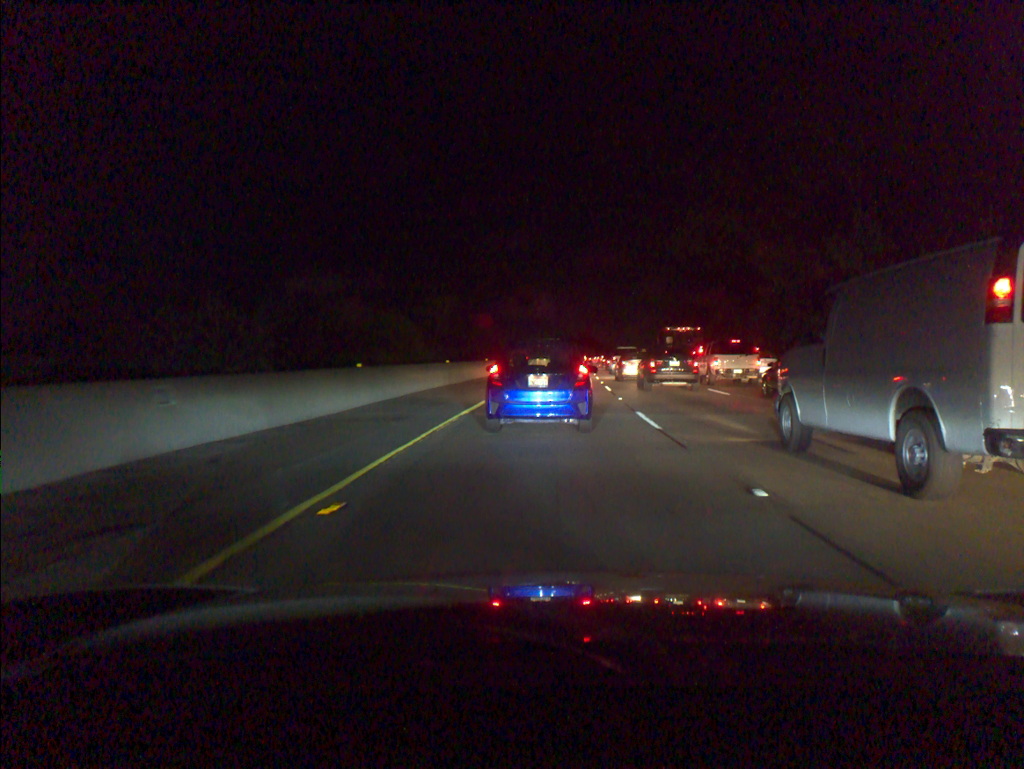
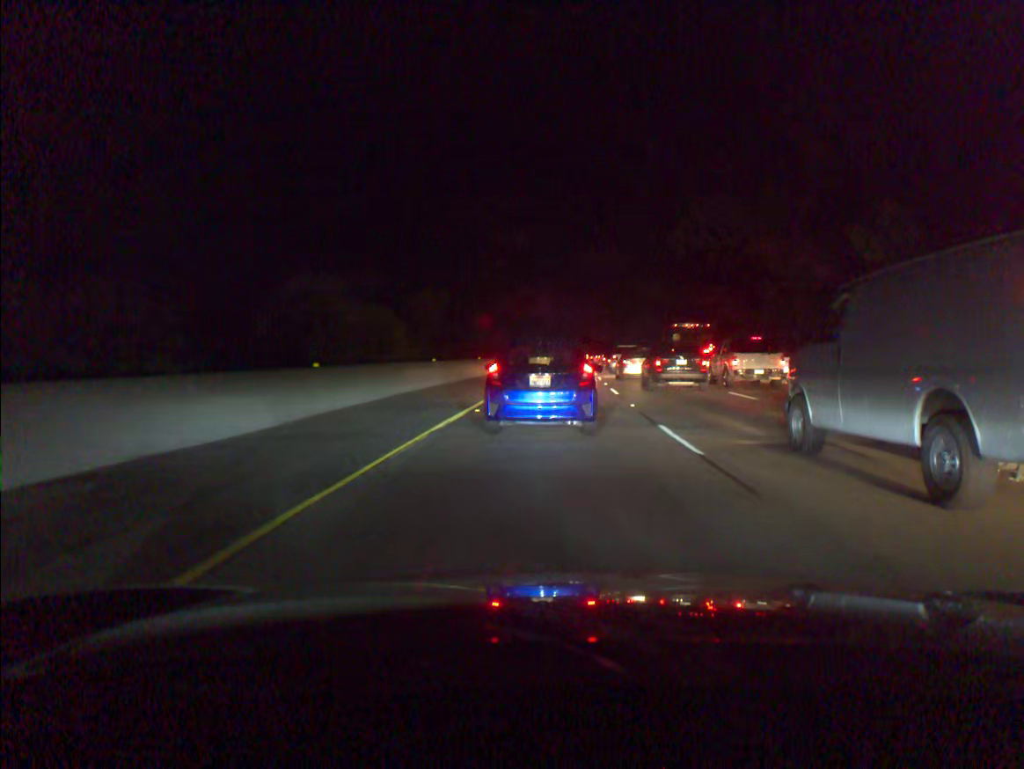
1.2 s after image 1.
(0.0, +3.7) m; 0°
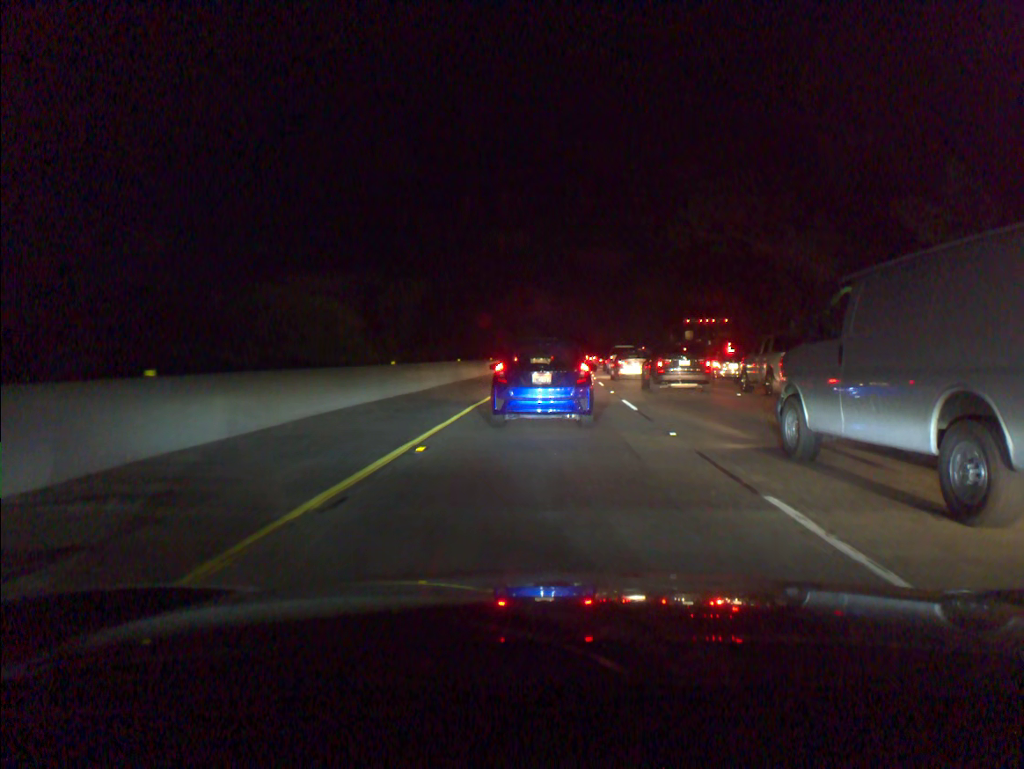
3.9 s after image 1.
(+0.1, +6.9) m; +1°
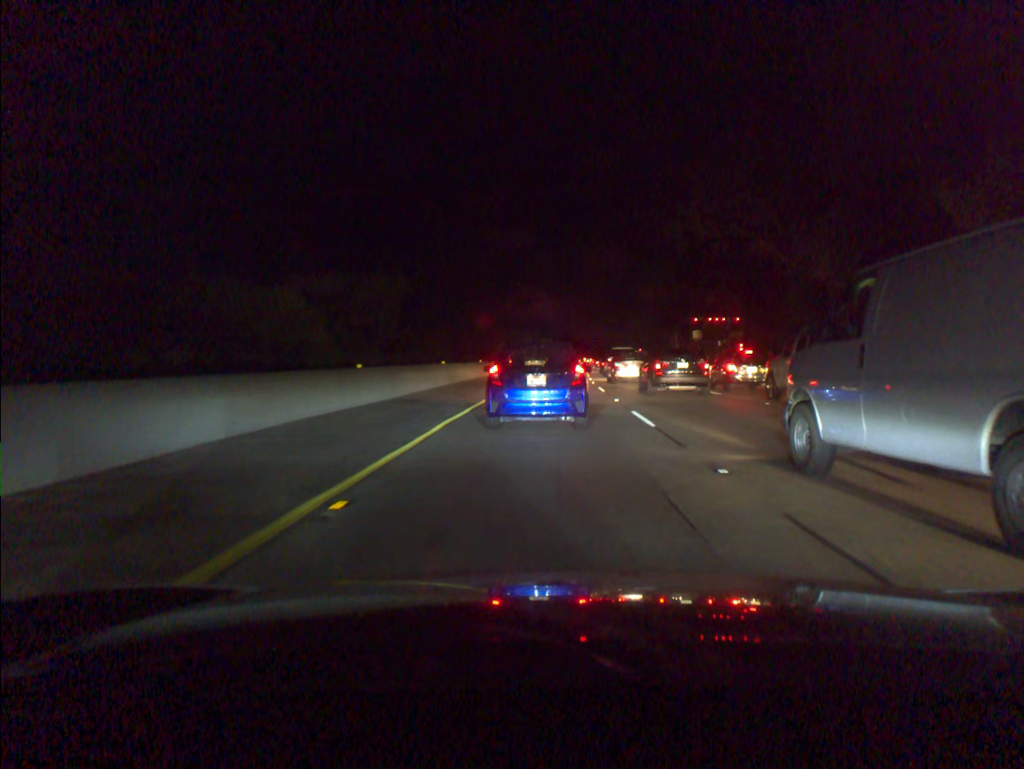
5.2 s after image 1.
(0.0, +3.7) m; -1°
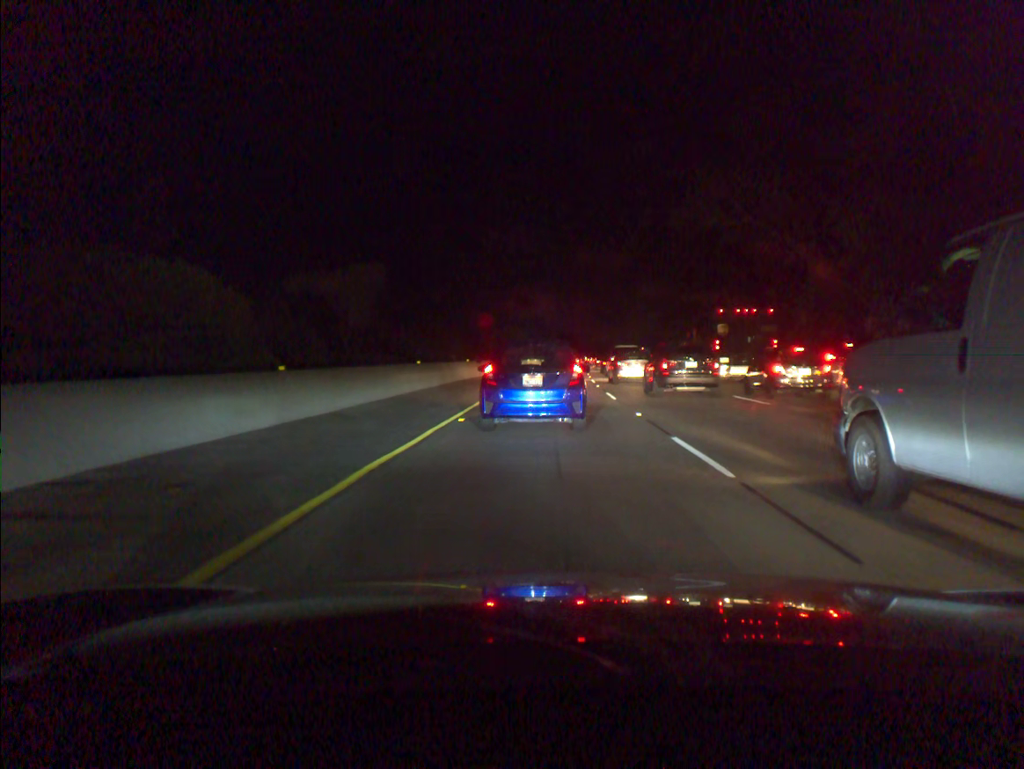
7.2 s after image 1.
(+0.1, +5.9) m; +1°
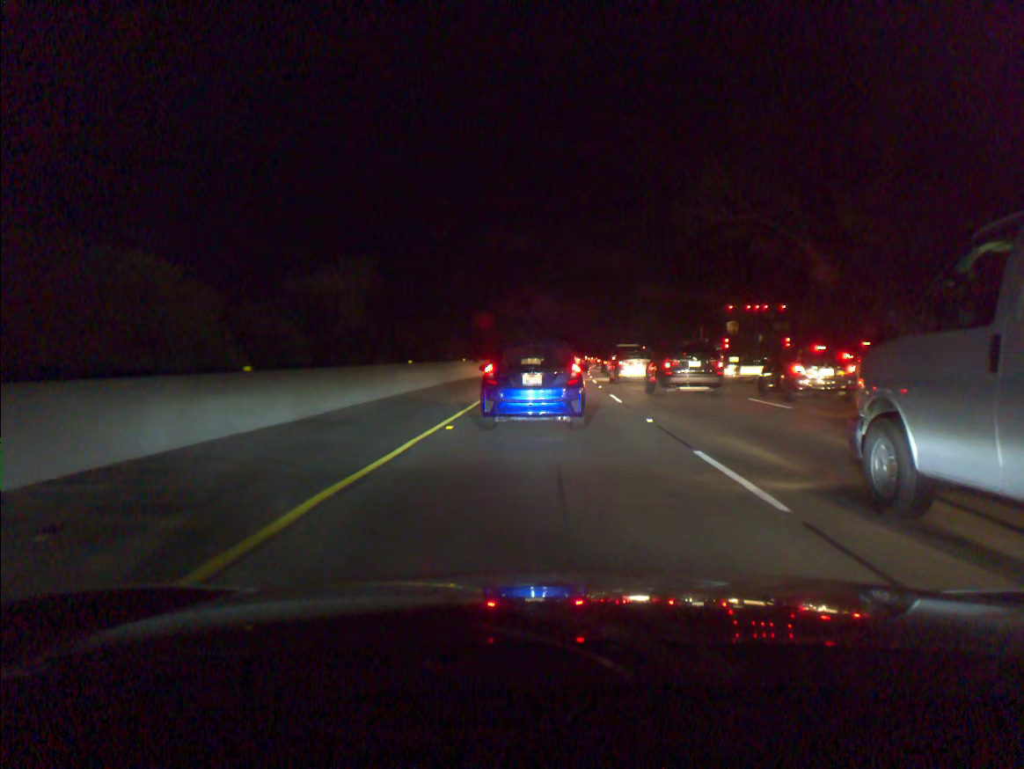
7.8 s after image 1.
(0.0, +1.8) m; 0°
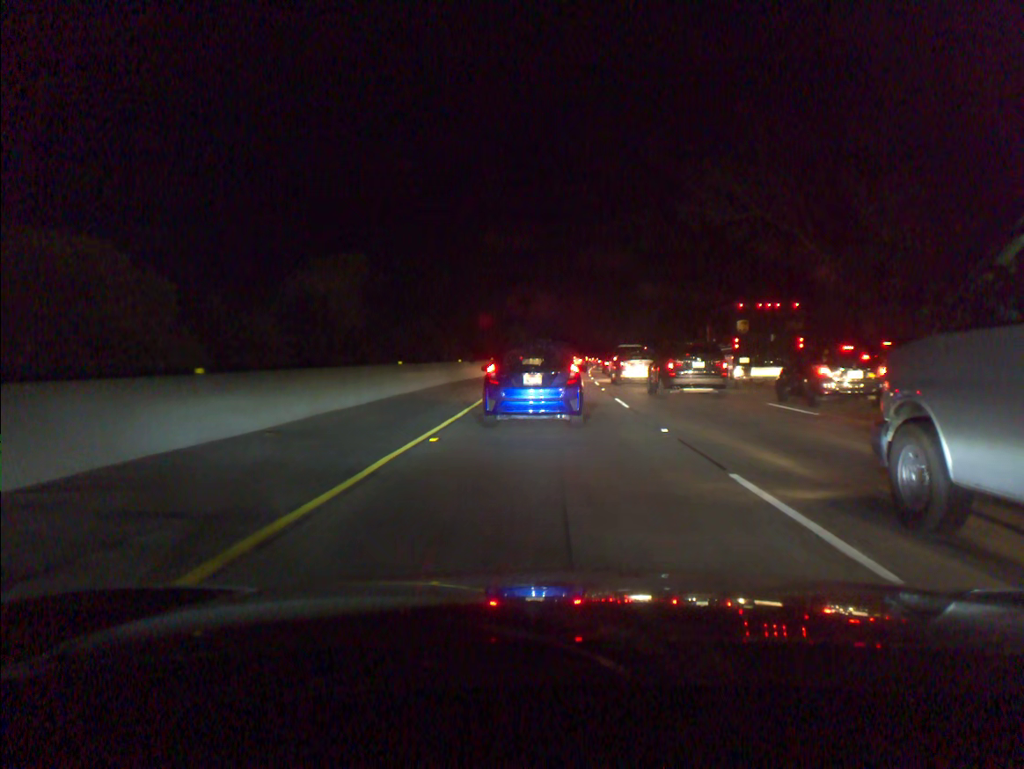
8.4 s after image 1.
(0.0, +1.9) m; +1°
